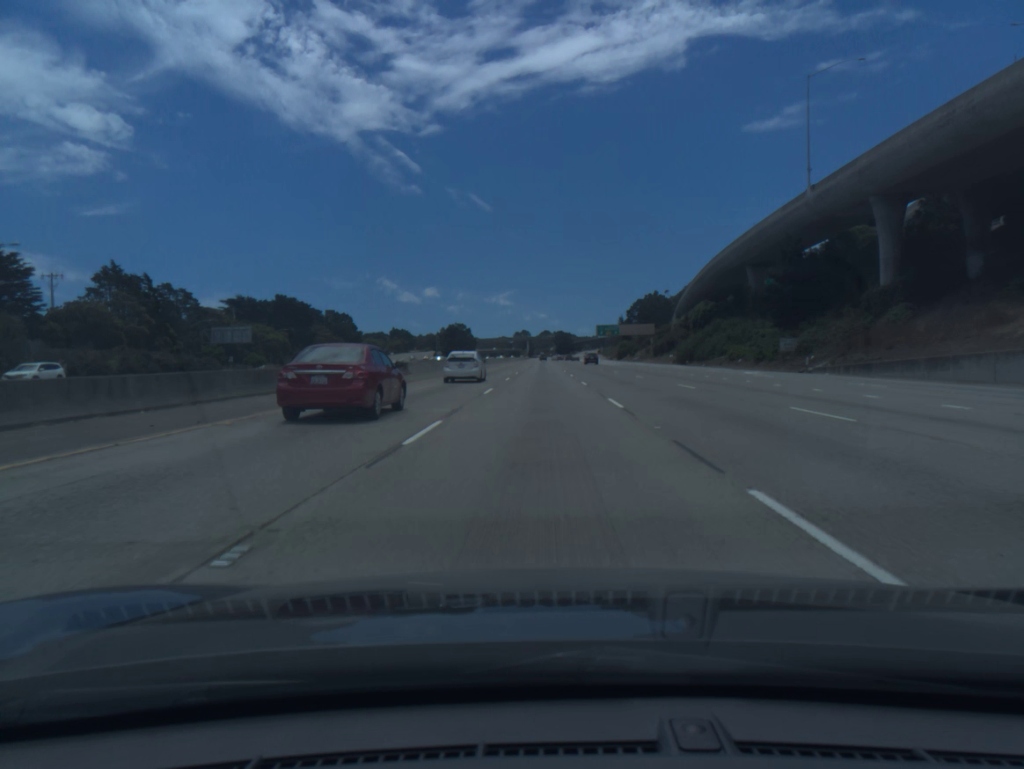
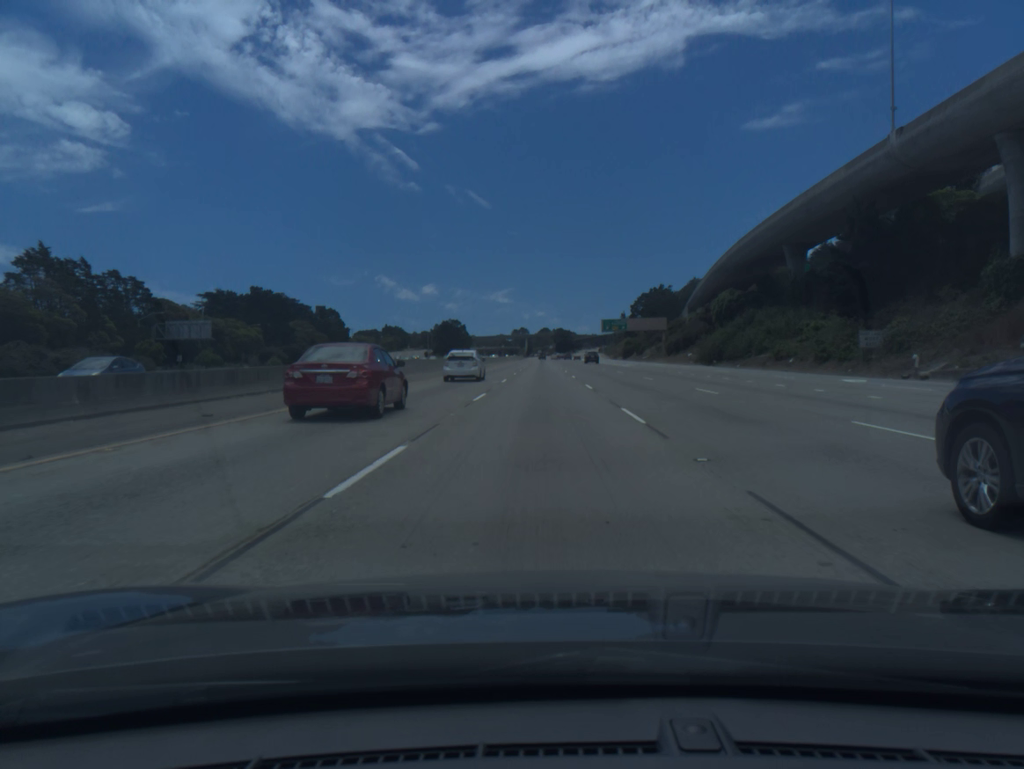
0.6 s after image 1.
(0.0, +18.2) m; 0°
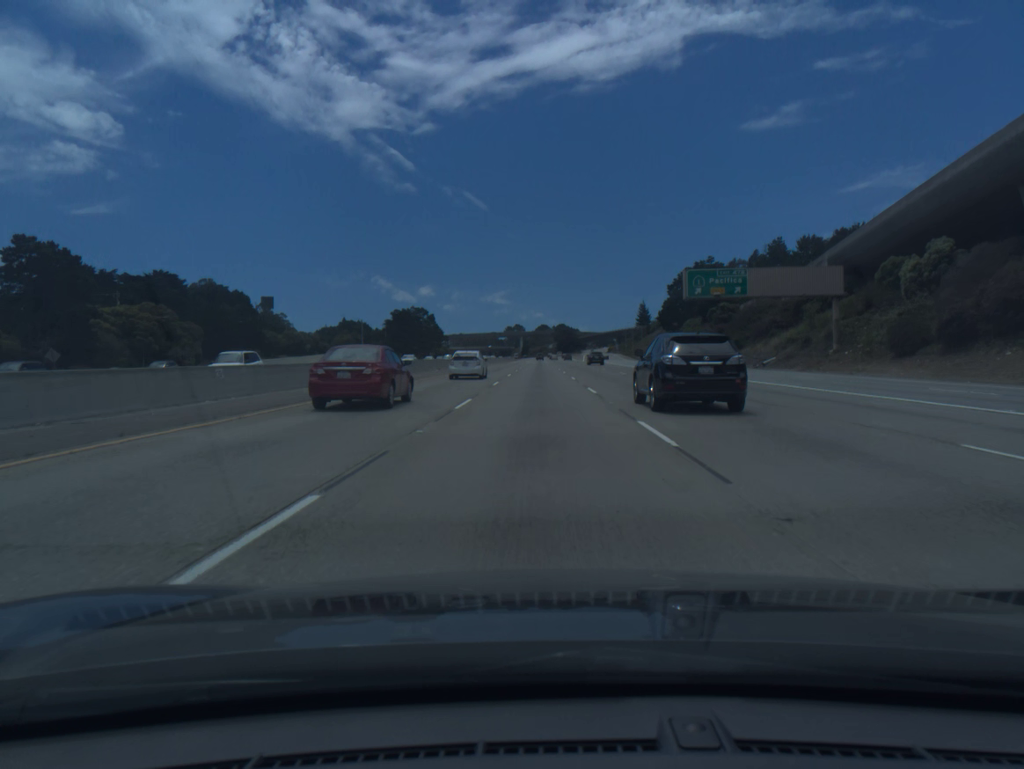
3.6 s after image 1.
(0.0, +91.5) m; 0°
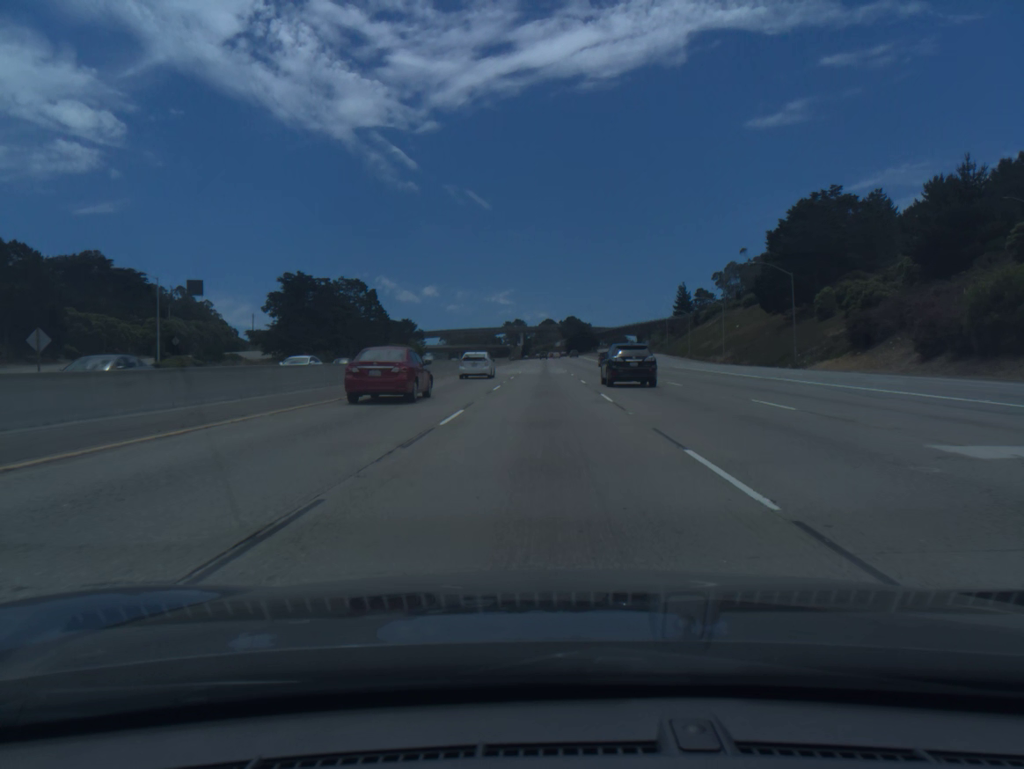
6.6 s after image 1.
(-0.3, +91.6) m; 0°
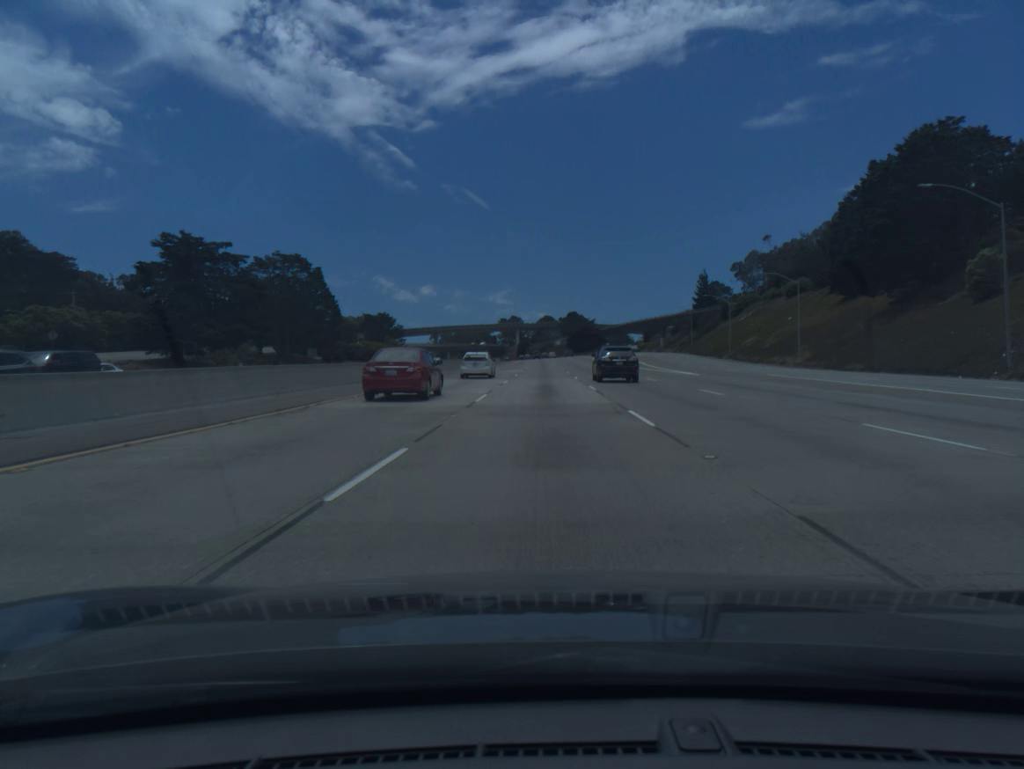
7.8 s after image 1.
(+0.1, +36.6) m; 0°
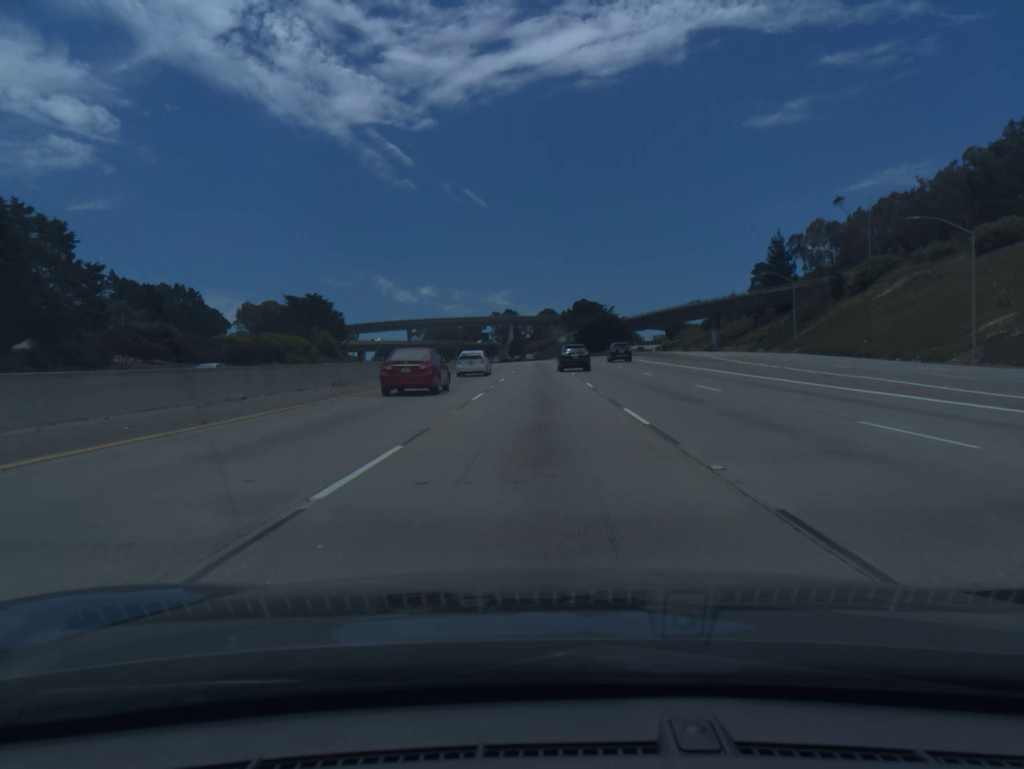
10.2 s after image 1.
(+0.4, +73.1) m; 0°
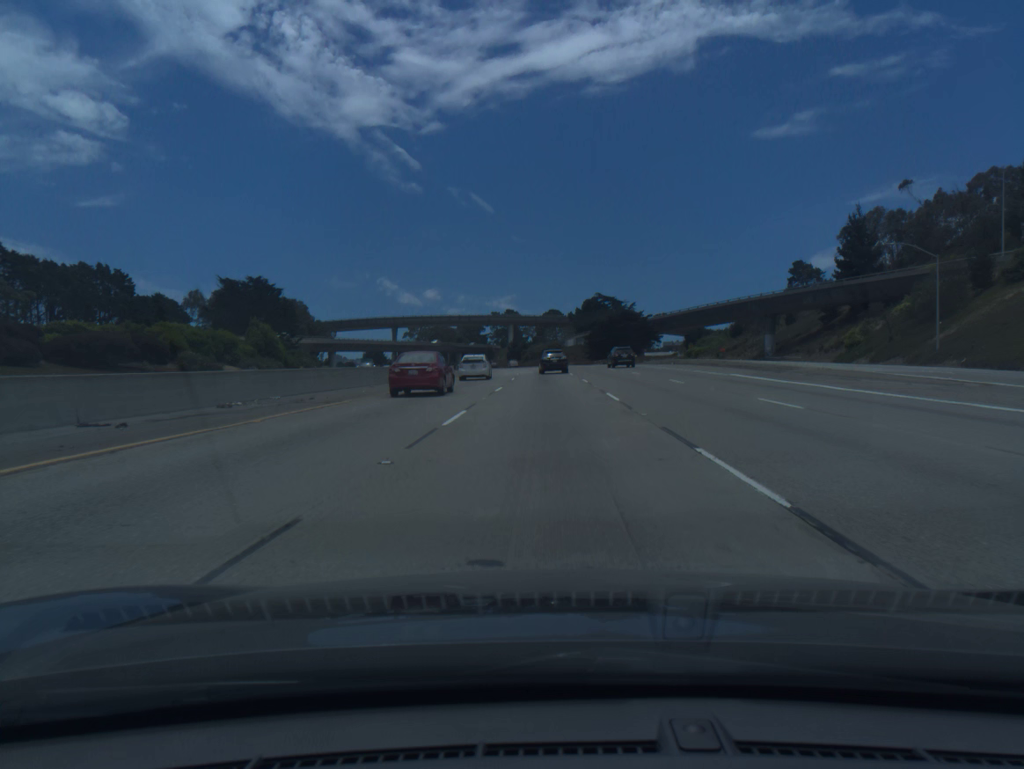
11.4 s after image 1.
(-0.1, +36.5) m; 0°
